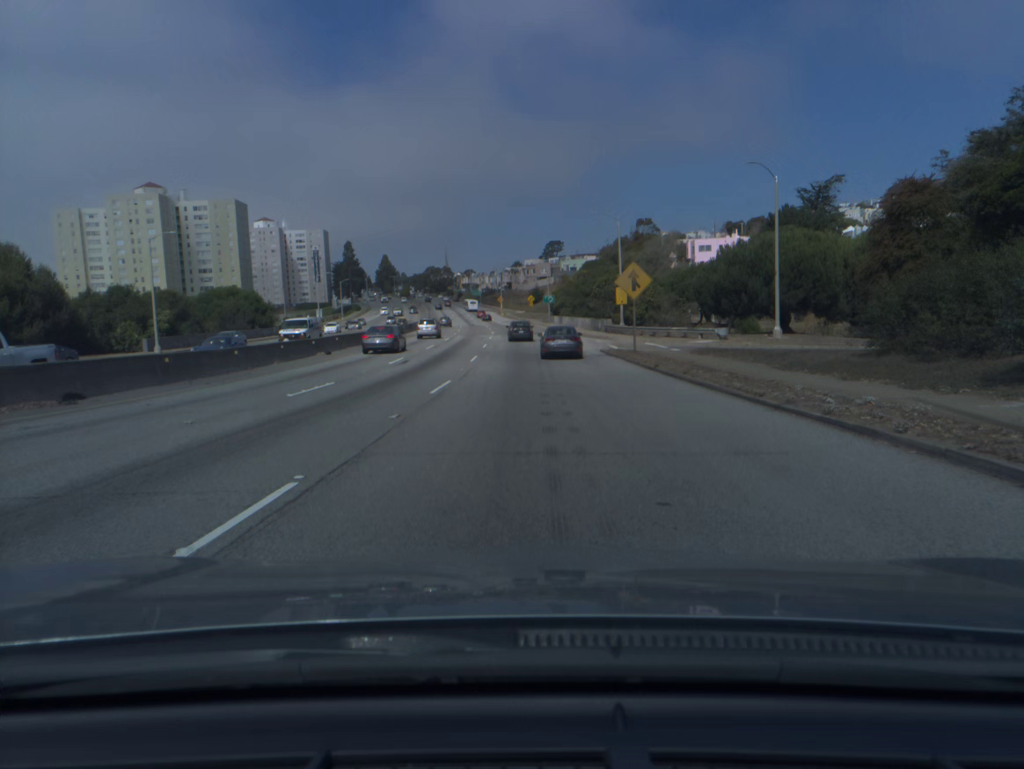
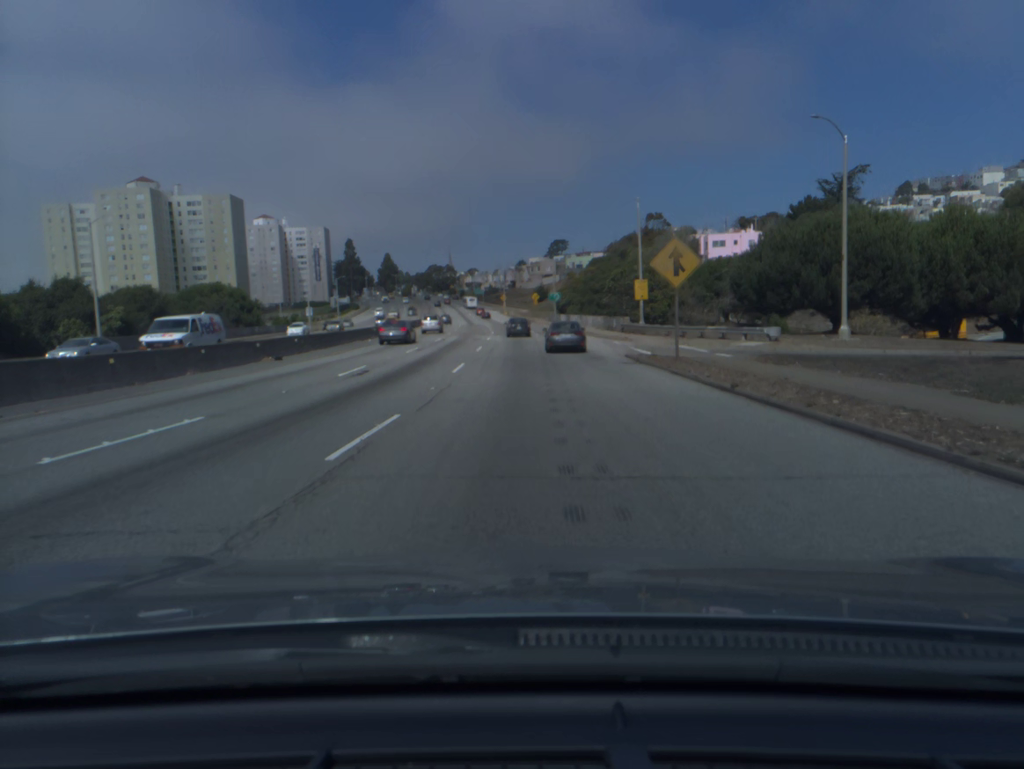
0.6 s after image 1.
(0.0, +9.3) m; 0°
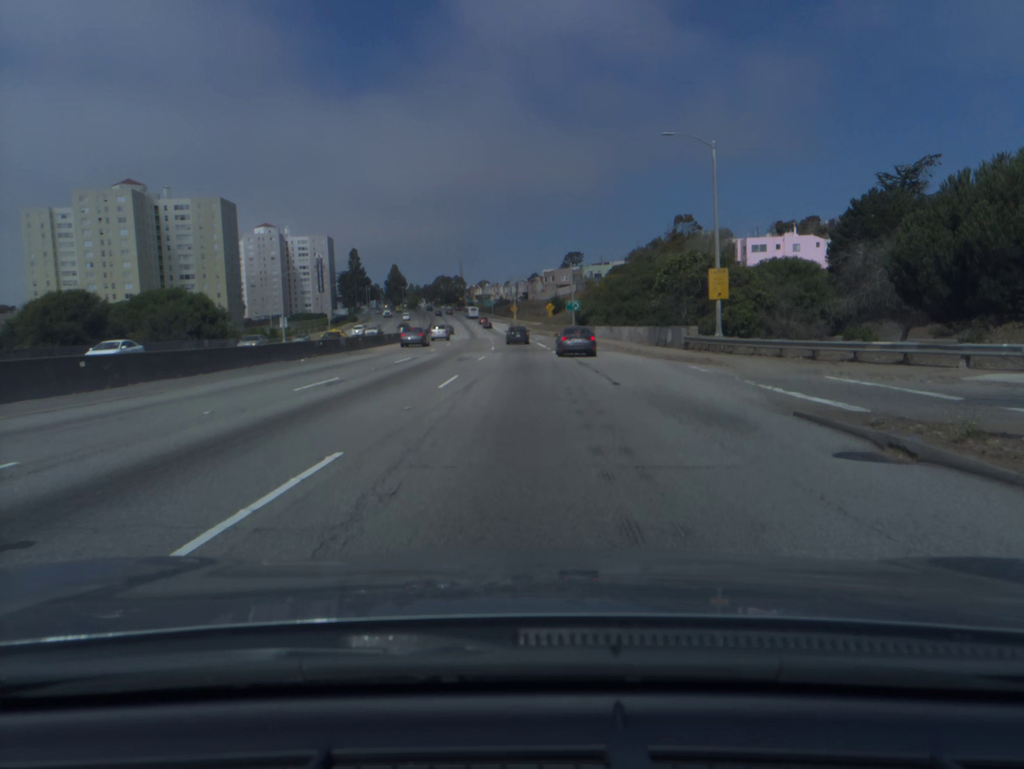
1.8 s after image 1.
(-0.1, +19.3) m; -1°
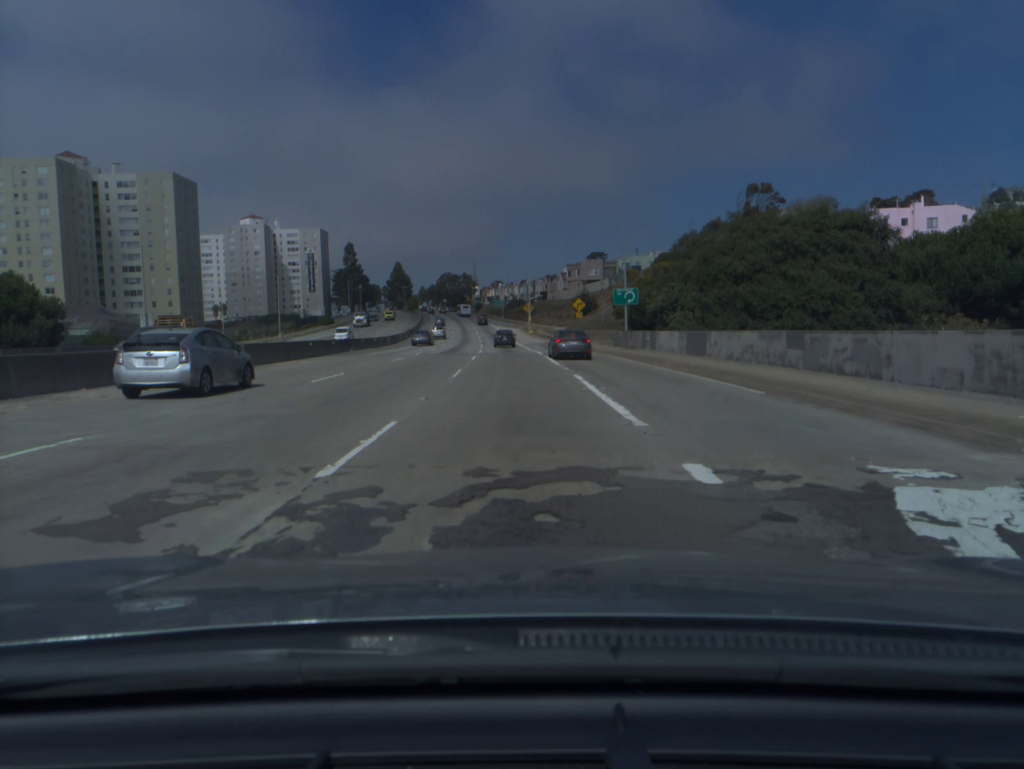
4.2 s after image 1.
(-0.2, +41.6) m; -1°
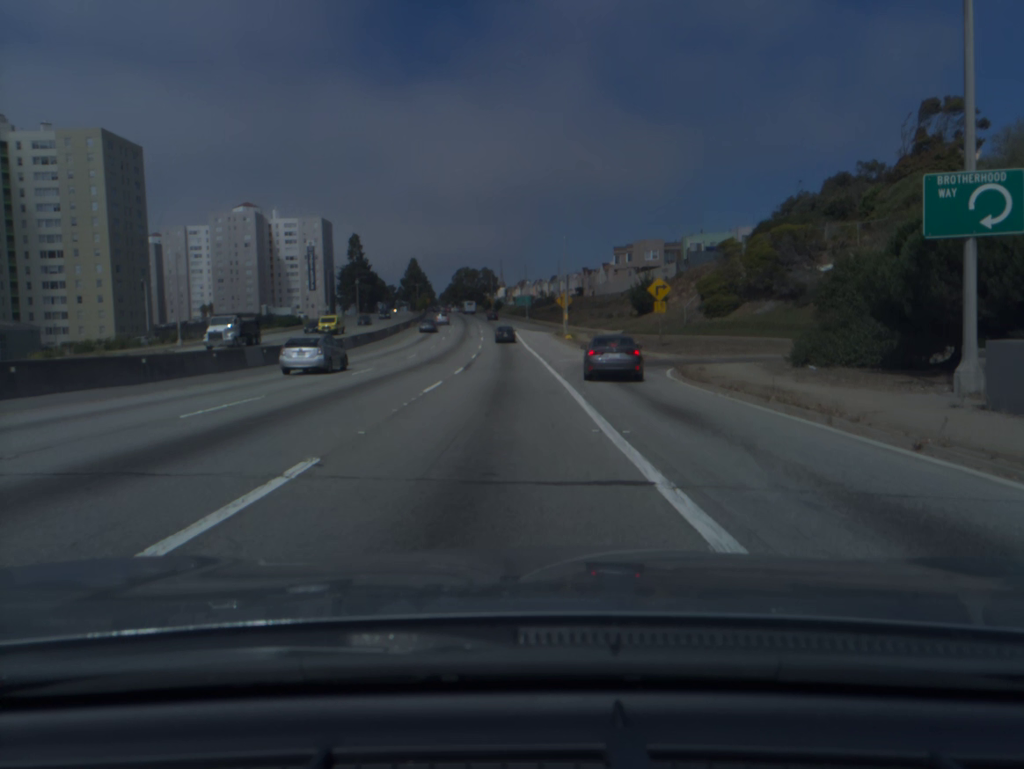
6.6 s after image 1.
(-0.6, +44.6) m; -2°
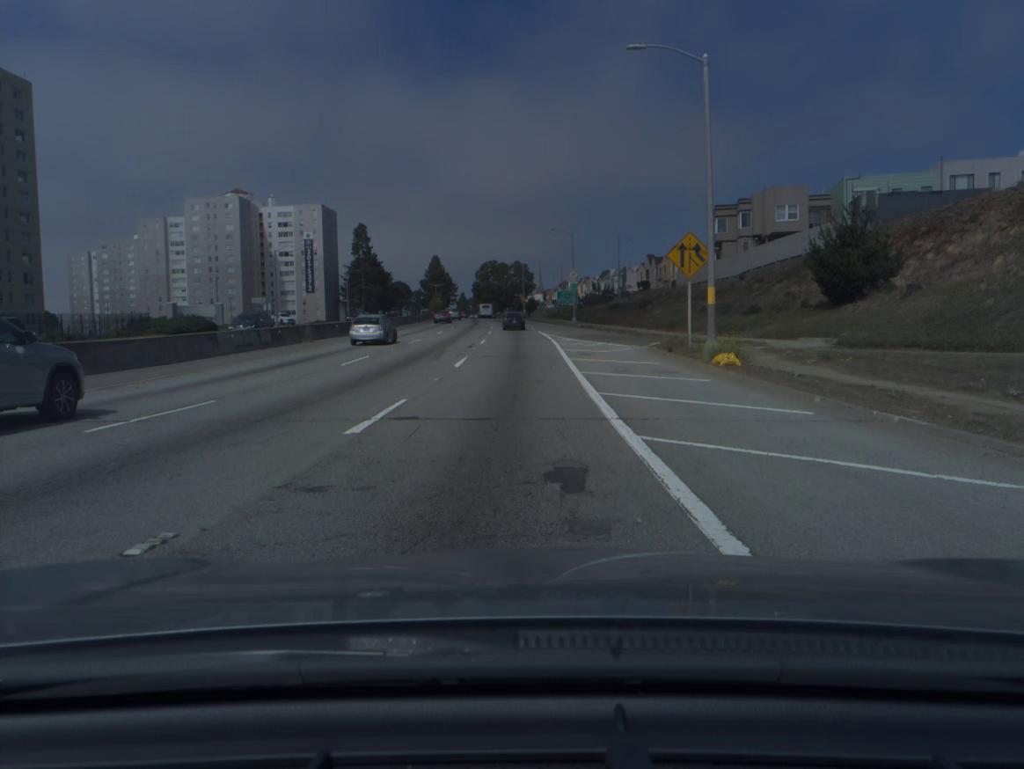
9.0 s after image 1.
(-0.8, +47.8) m; -3°
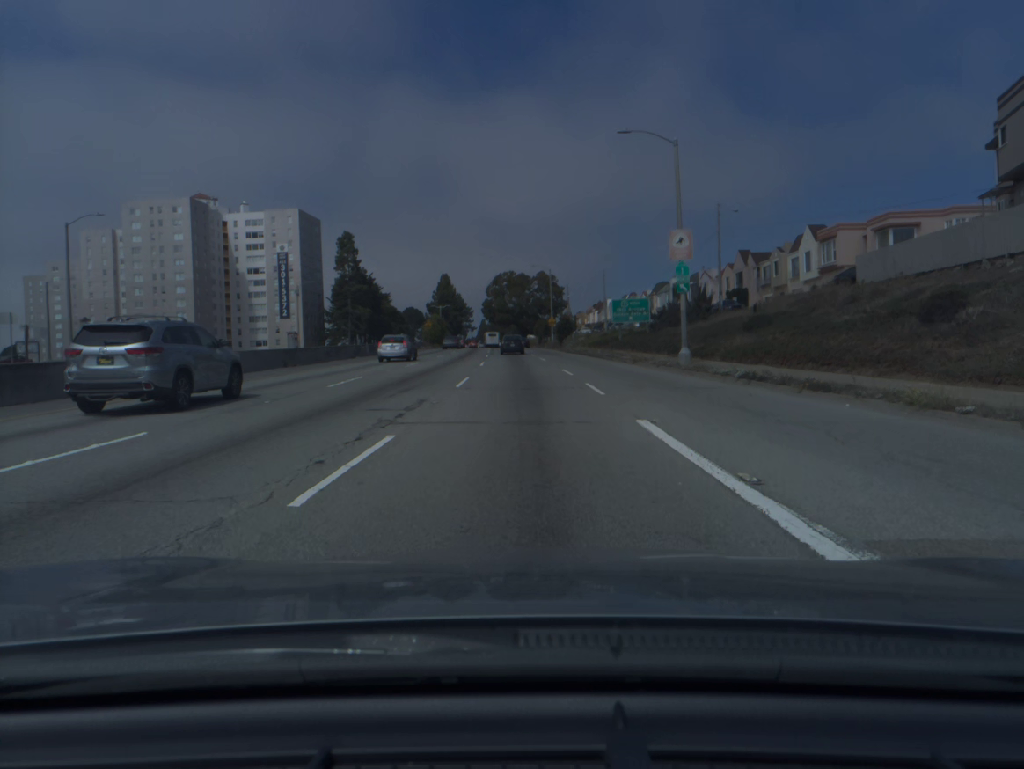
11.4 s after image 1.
(-0.7, +48.1) m; -2°
